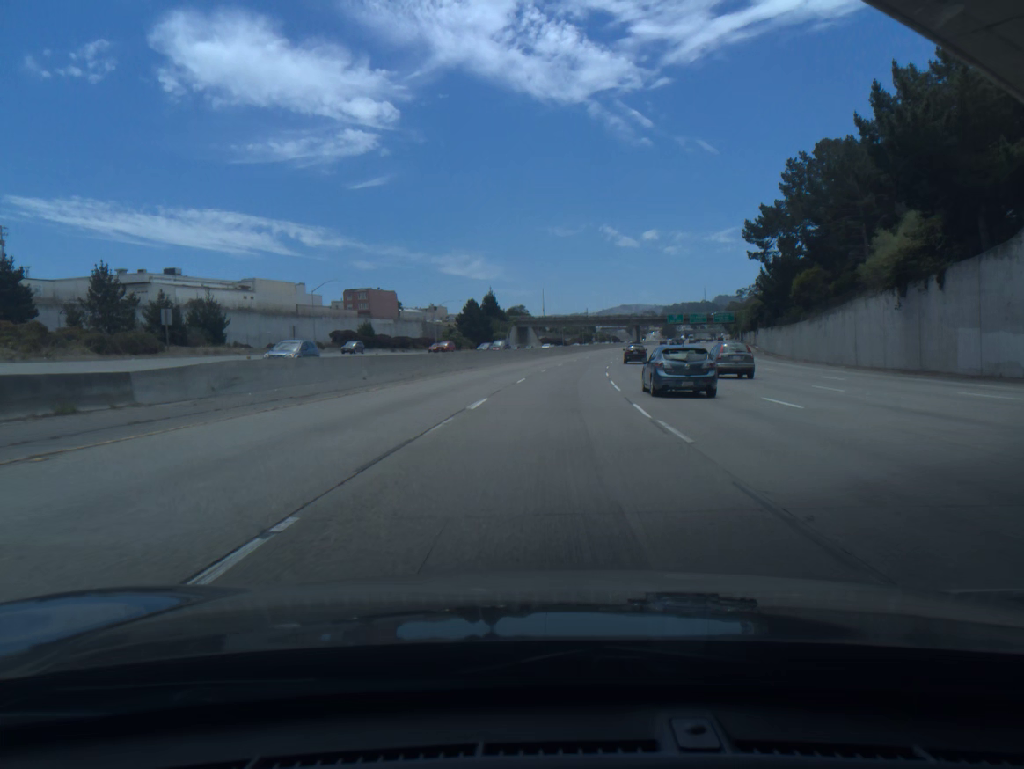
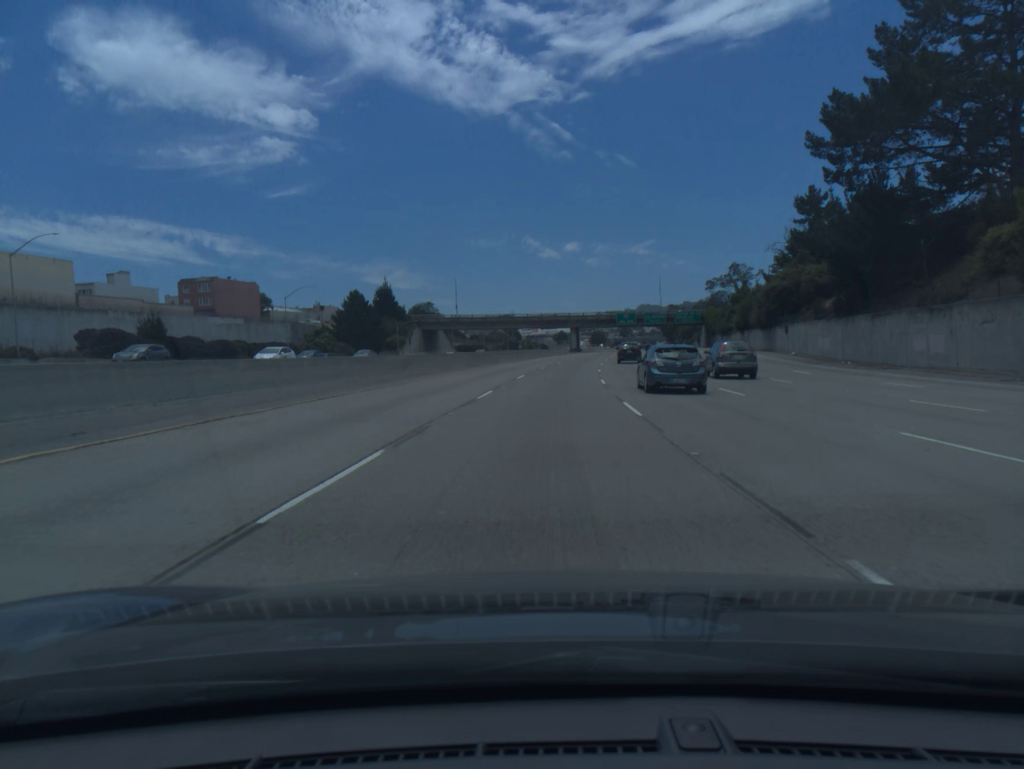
(+2.6, +54.0) m; +5°
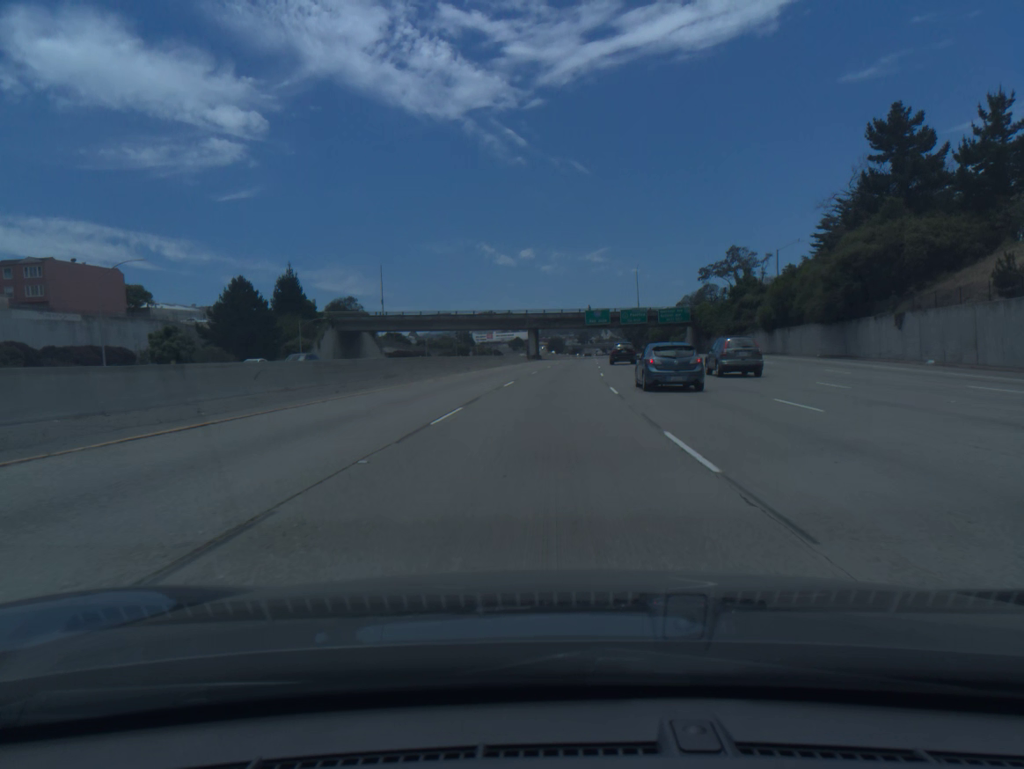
(+1.0, +36.4) m; +3°
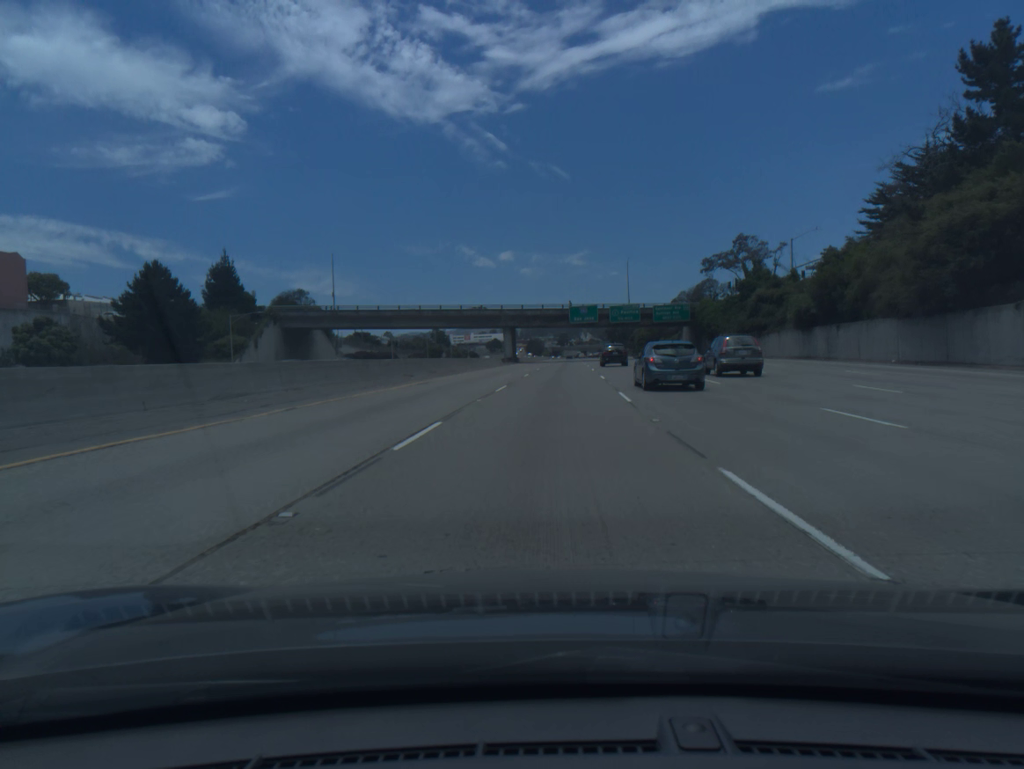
(+0.2, +18.2) m; +1°
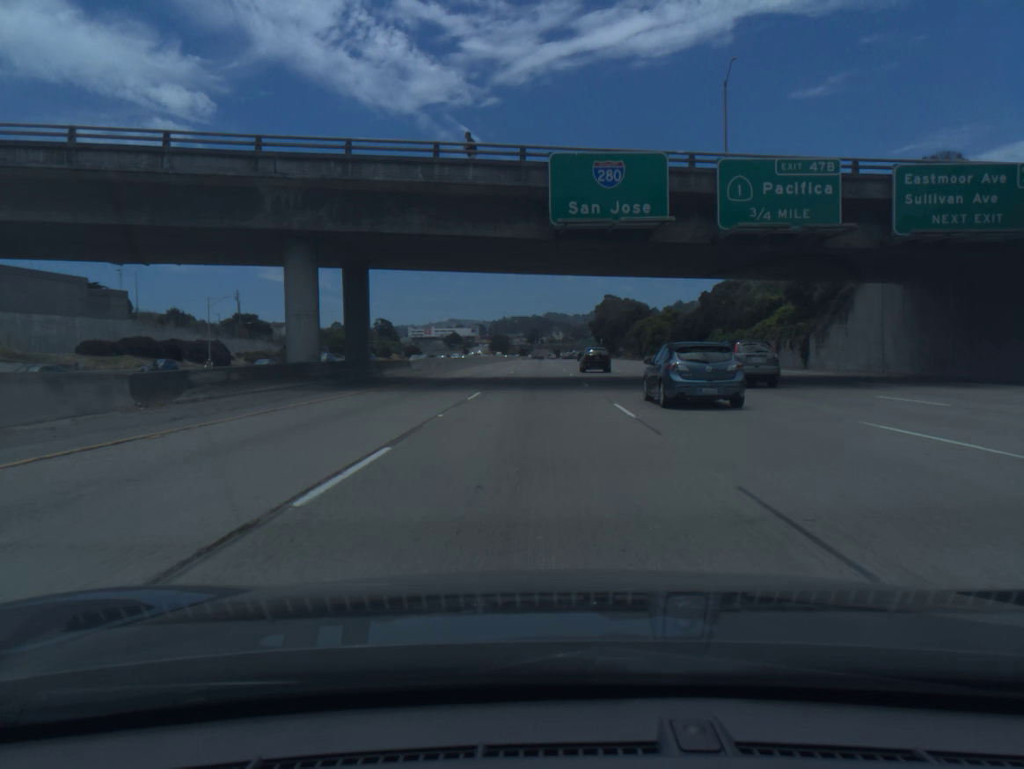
(+3.2, +91.4) m; +2°
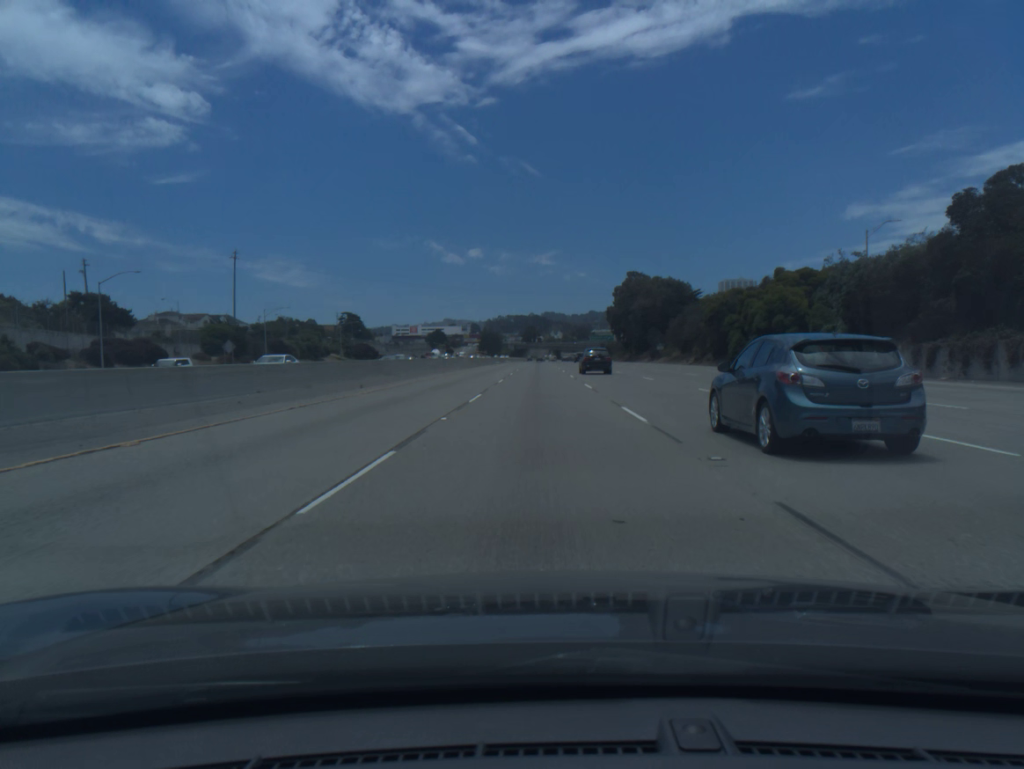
(-0.1, +73.8) m; 0°
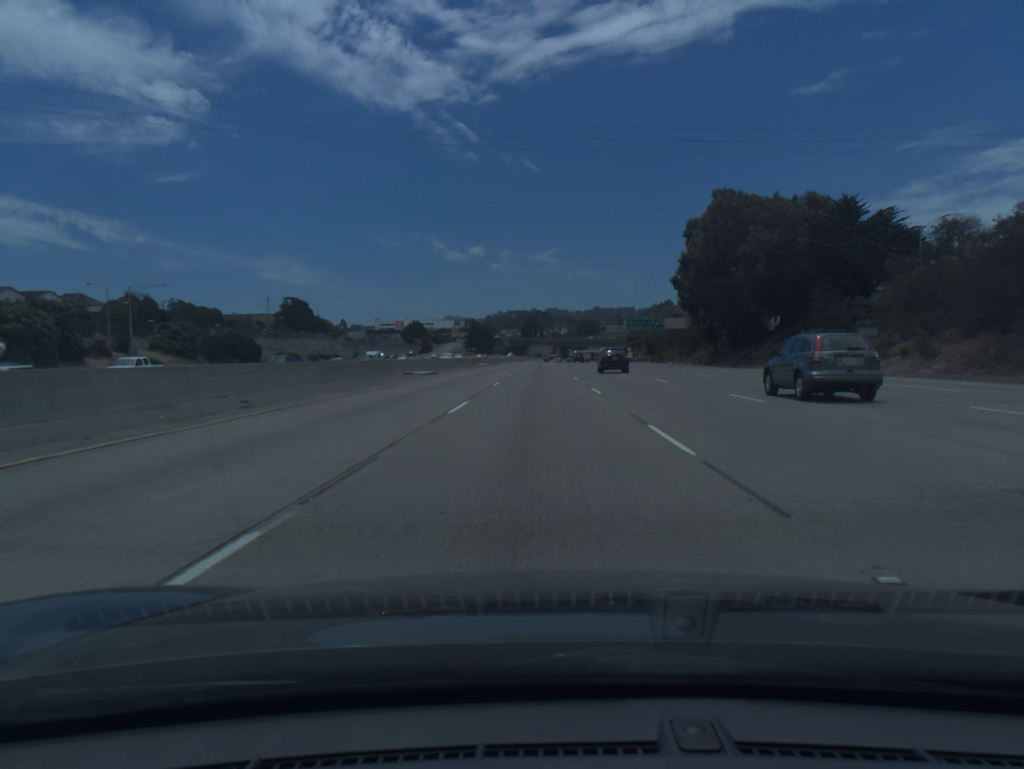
(-0.2, +92.2) m; 0°
